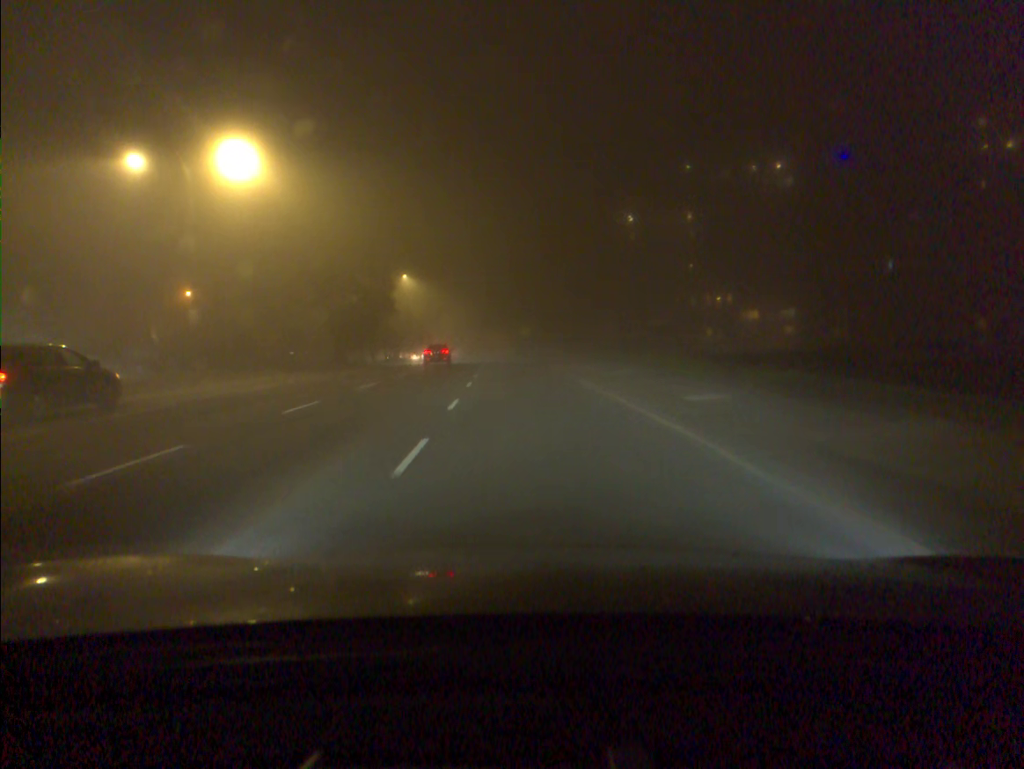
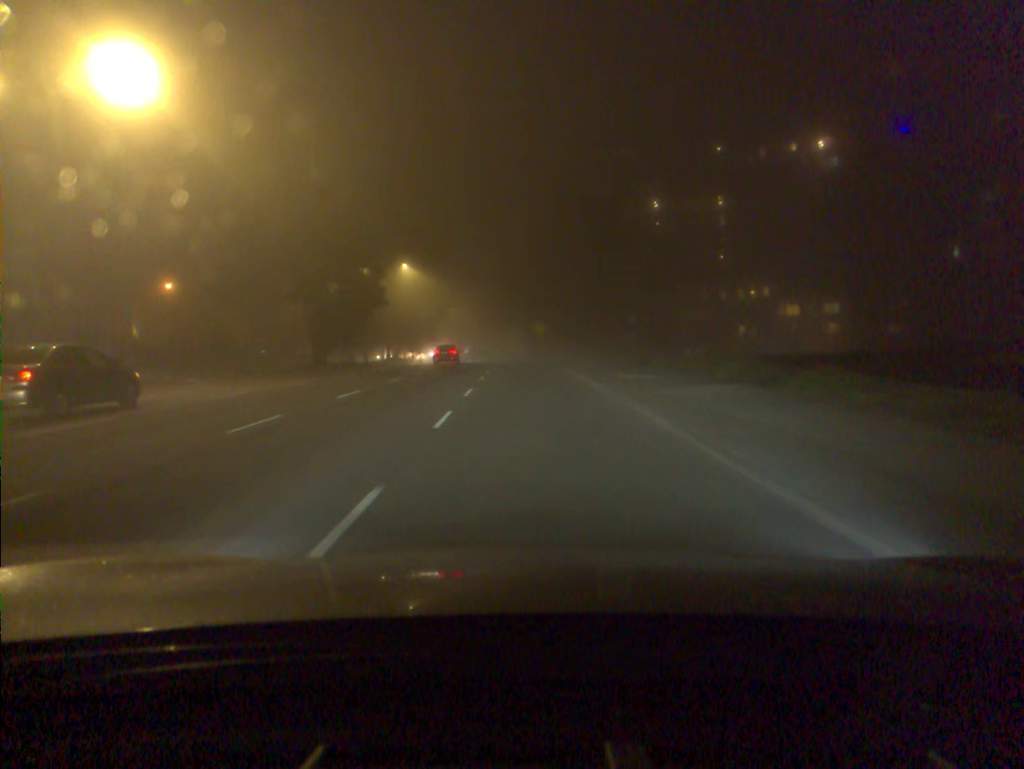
(-0.1, +10.5) m; -1°
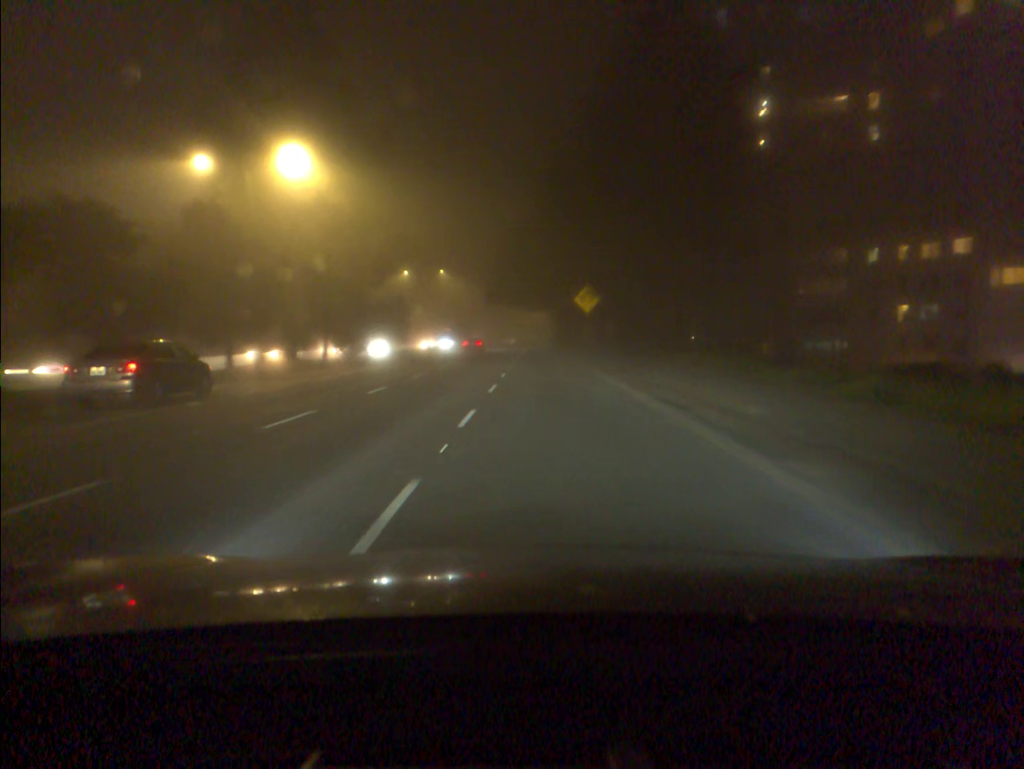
(-0.9, +44.3) m; -2°
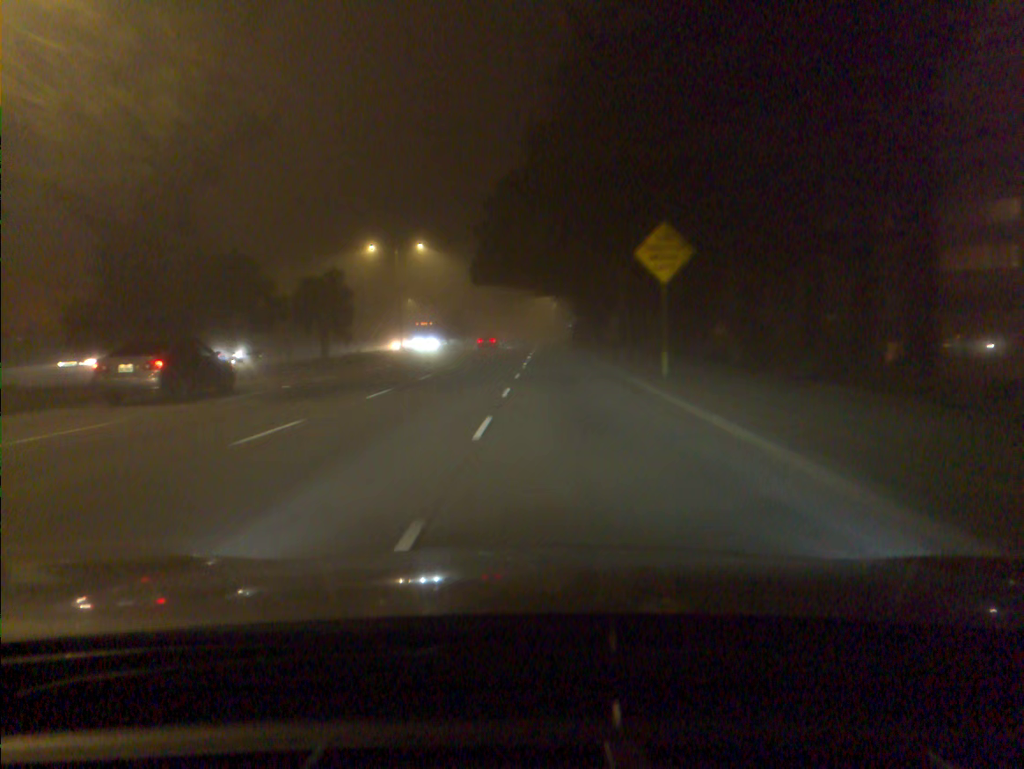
(-0.1, +24.1) m; -1°
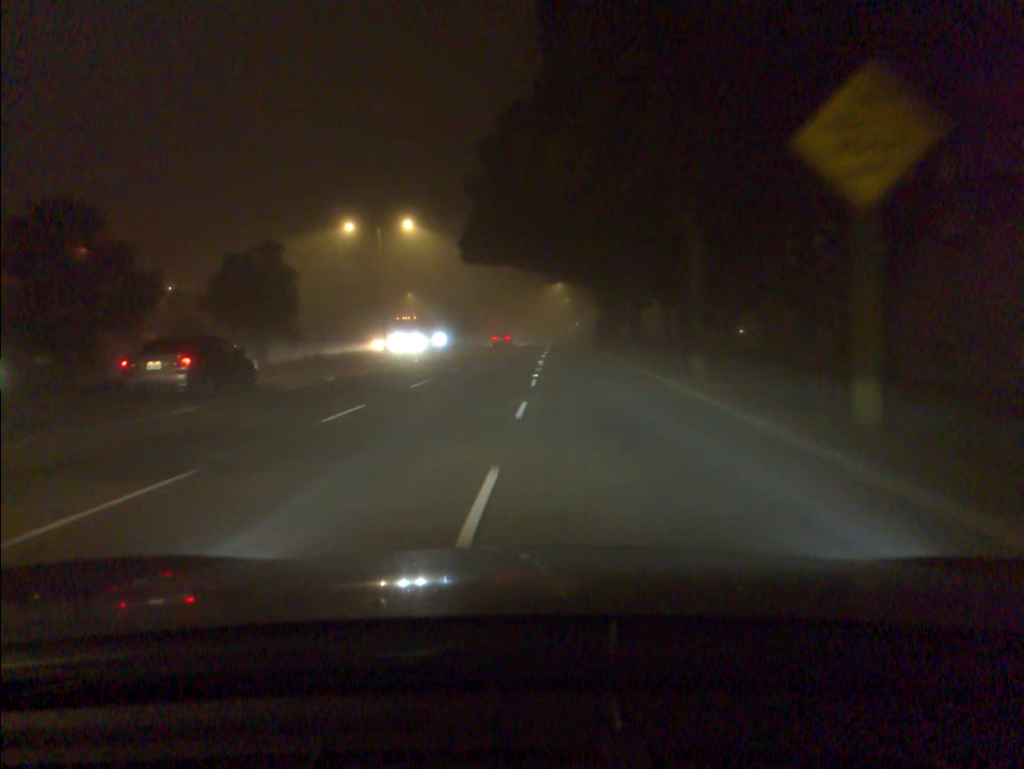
(-0.1, +12.4) m; -1°
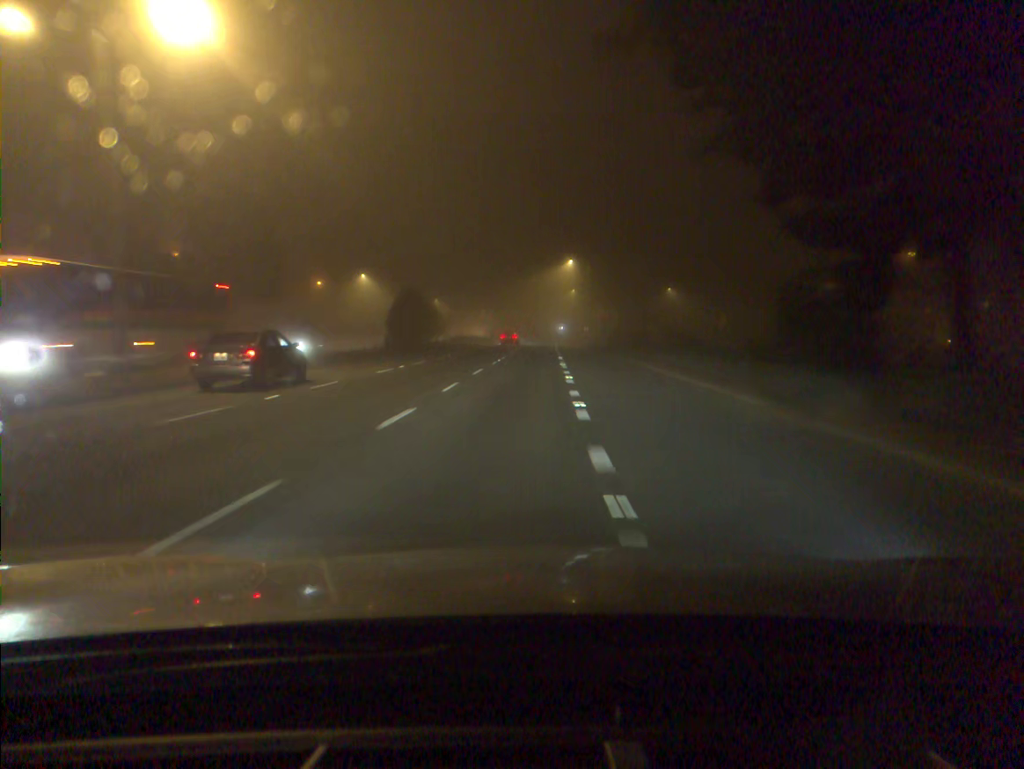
(0.0, +38.0) m; 0°
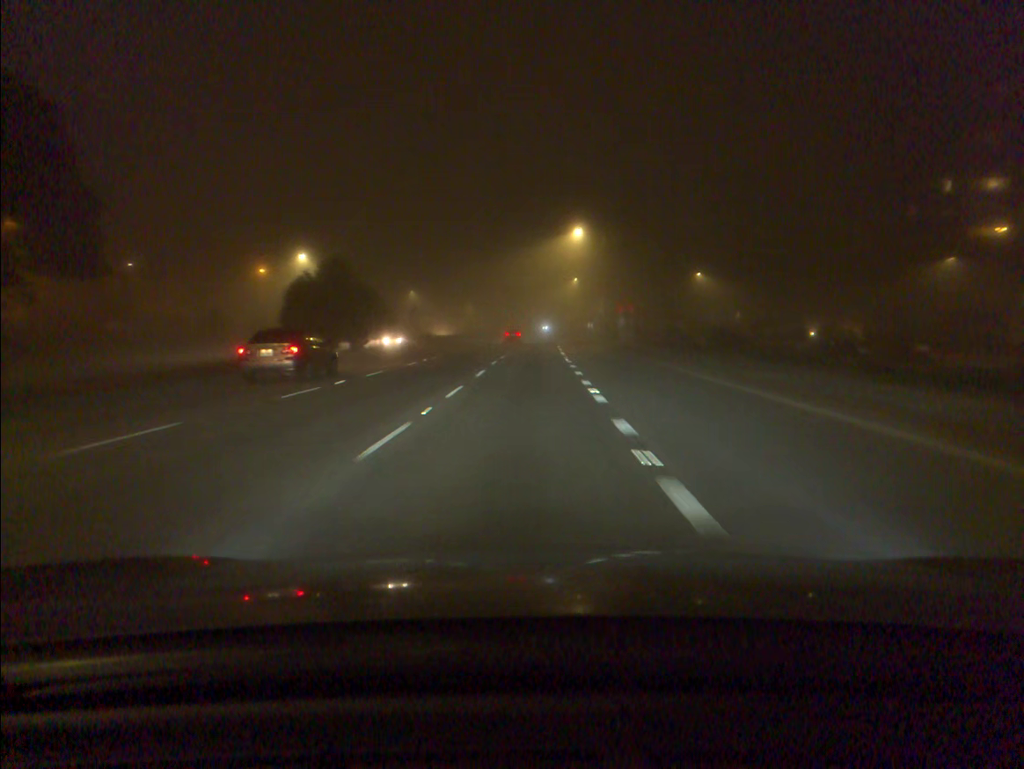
(+0.1, +25.4) m; +1°
